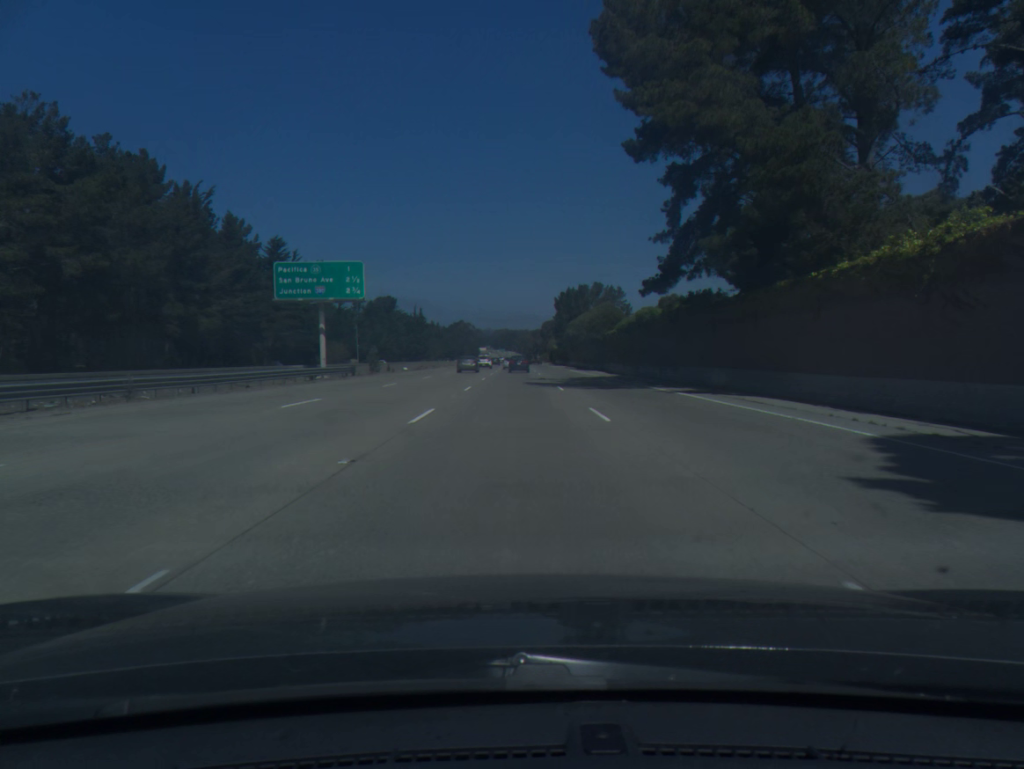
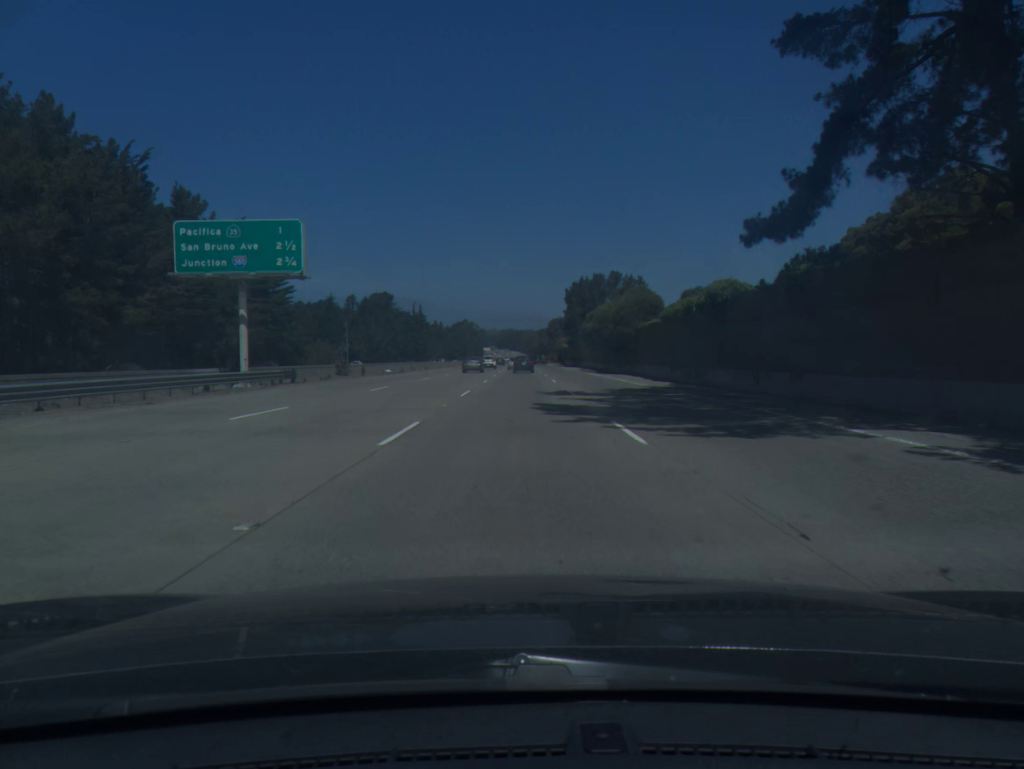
(-0.1, +18.3) m; 0°
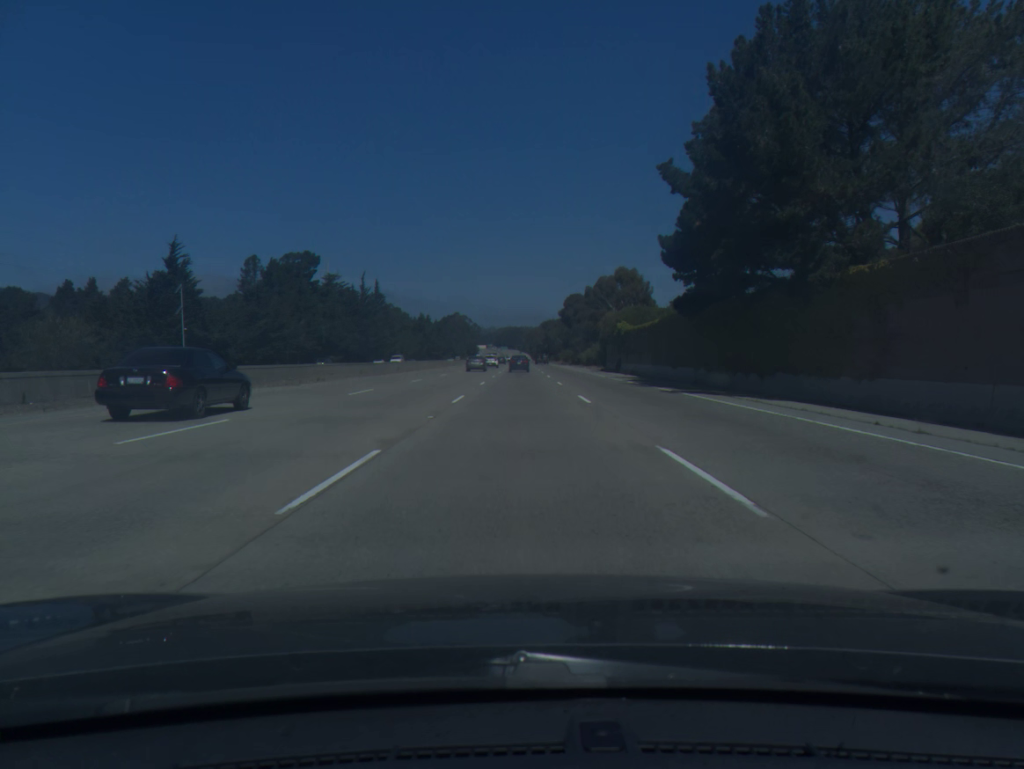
(+0.1, +92.2) m; 0°
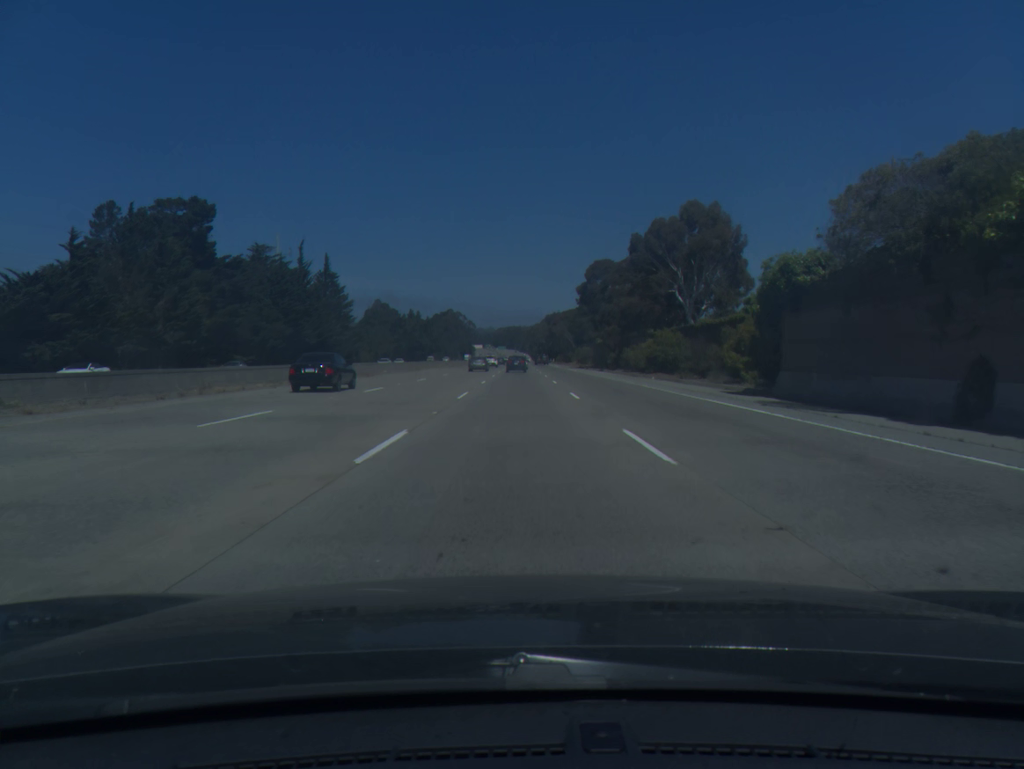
(+0.2, +55.8) m; 0°
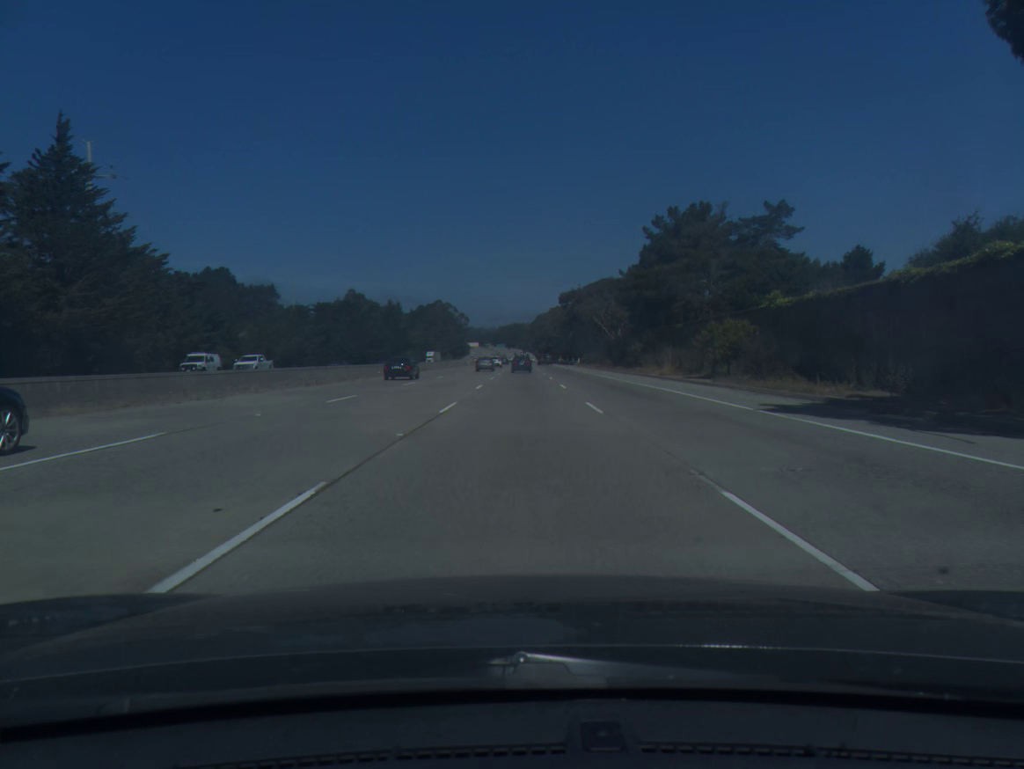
(+0.1, +93.4) m; 0°
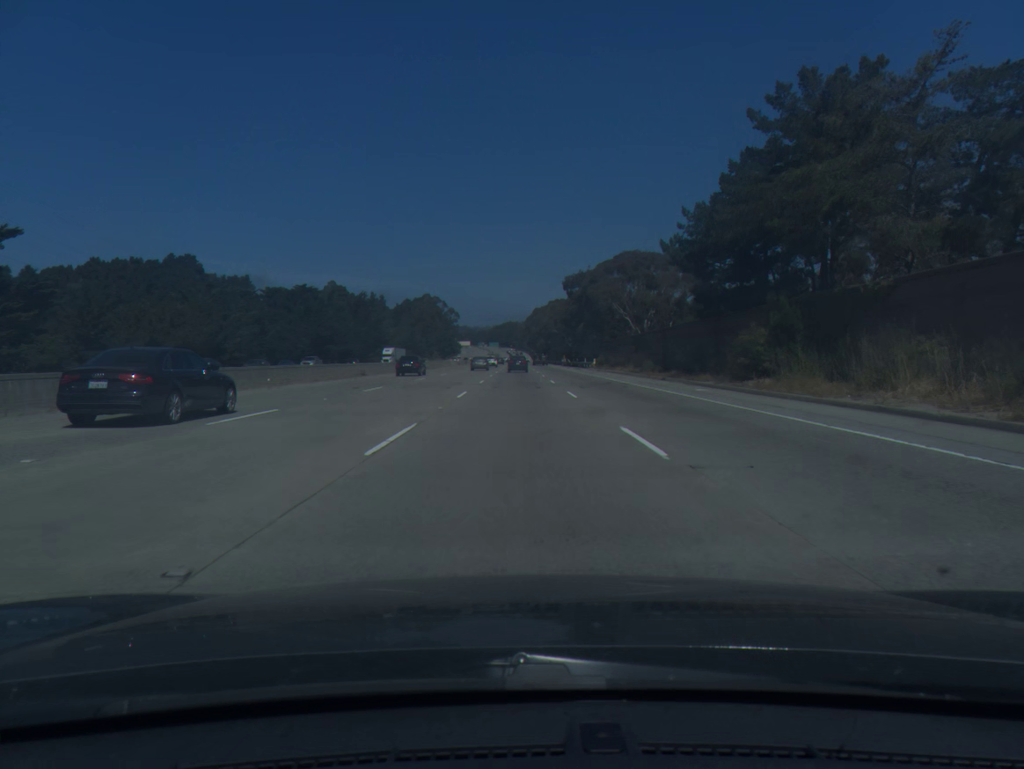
(+0.1, +37.5) m; 0°
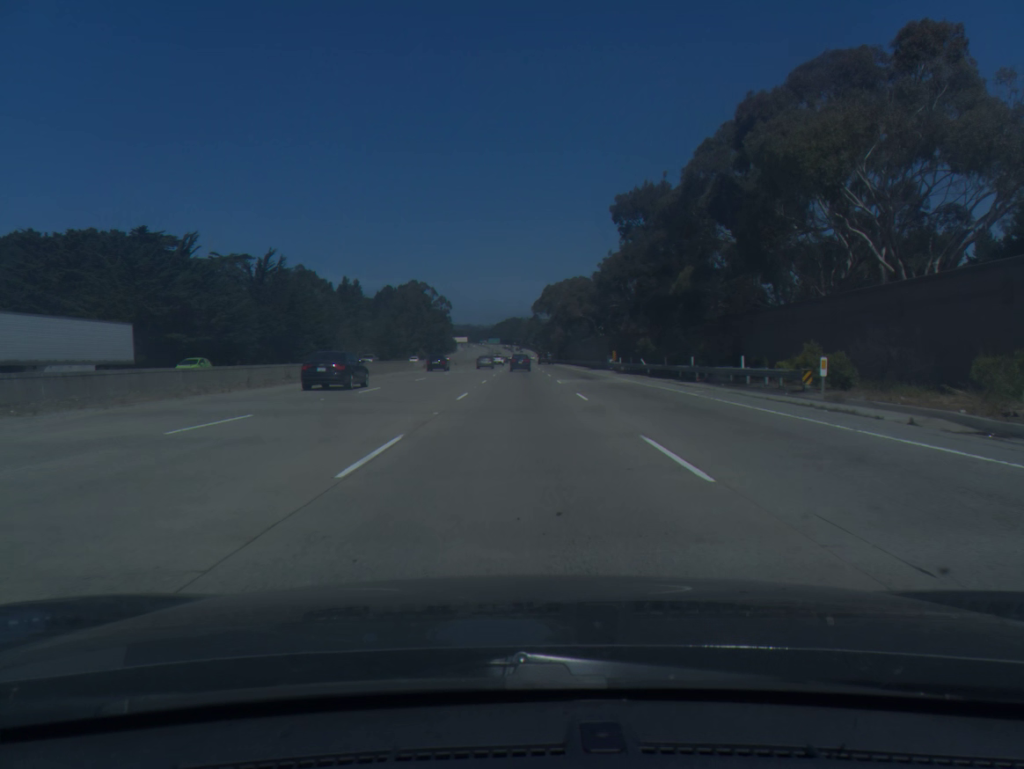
(-0.2, +75.2) m; 0°
